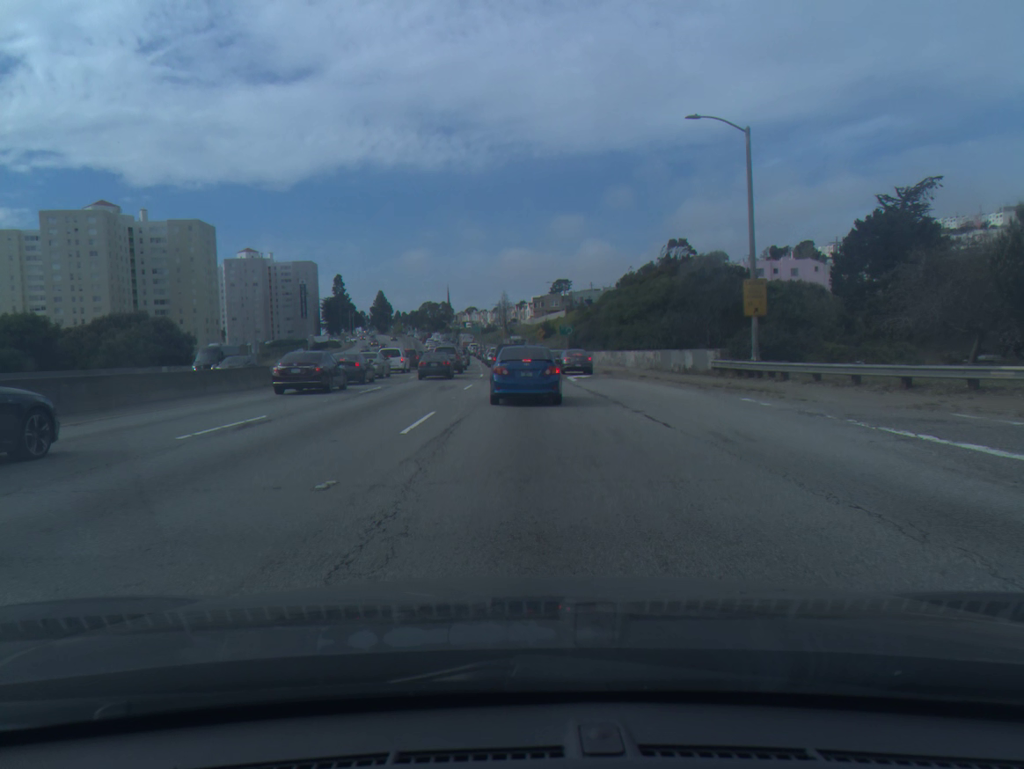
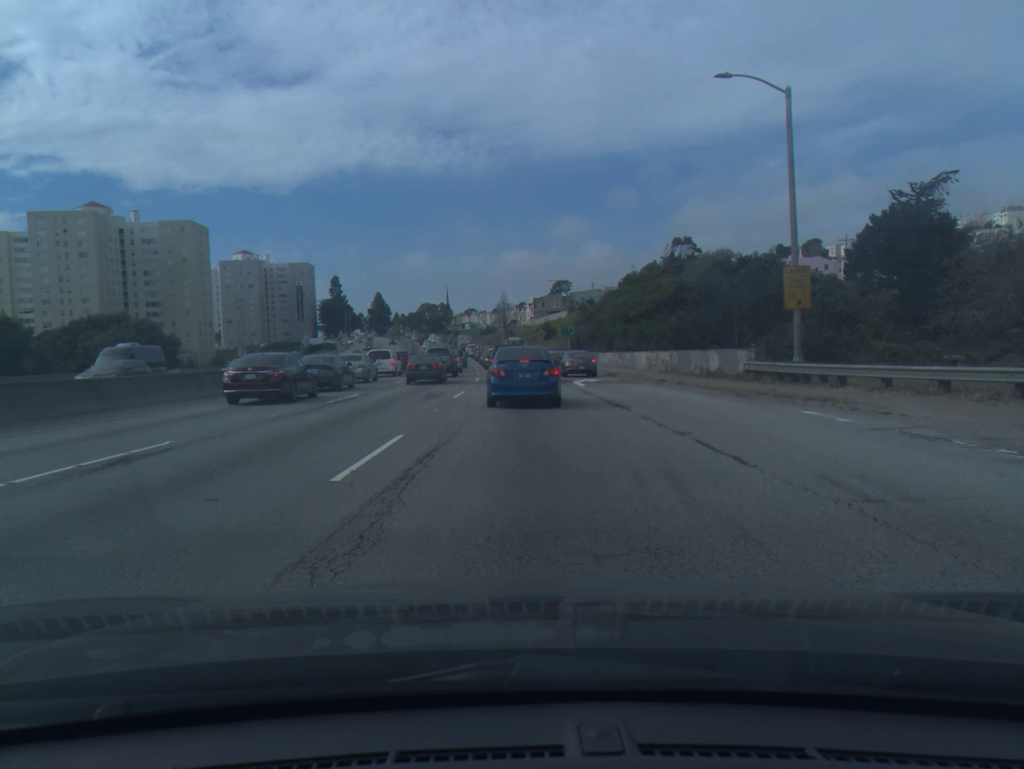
(0.0, +4.5) m; 0°
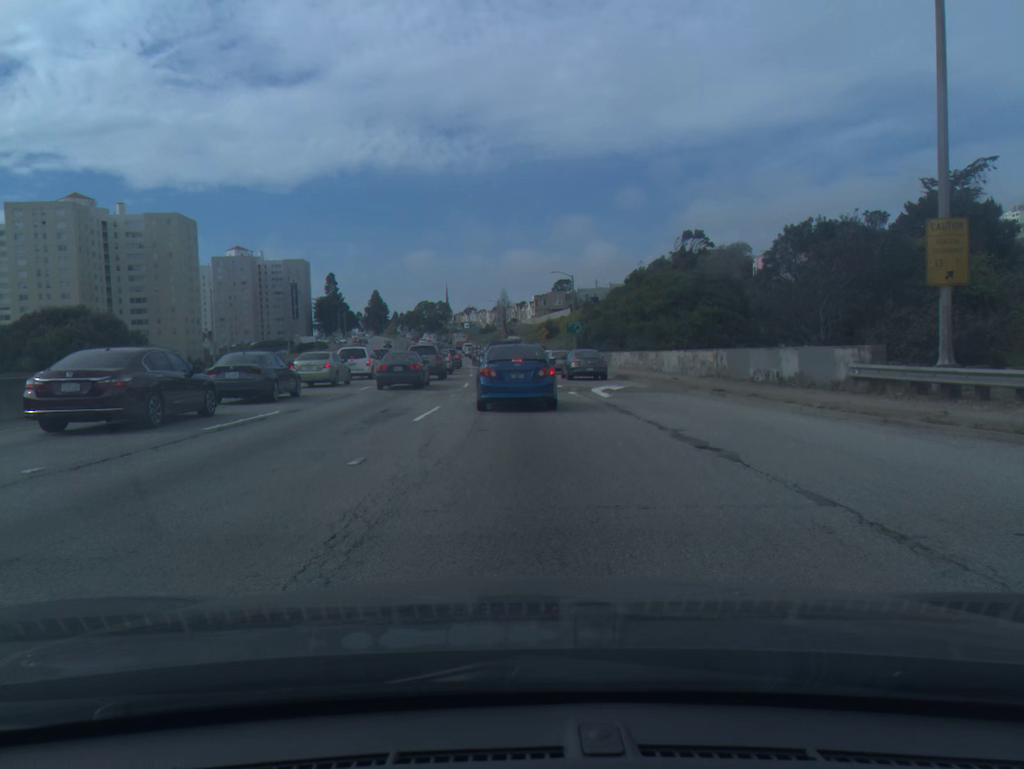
(0.0, +8.7) m; 0°
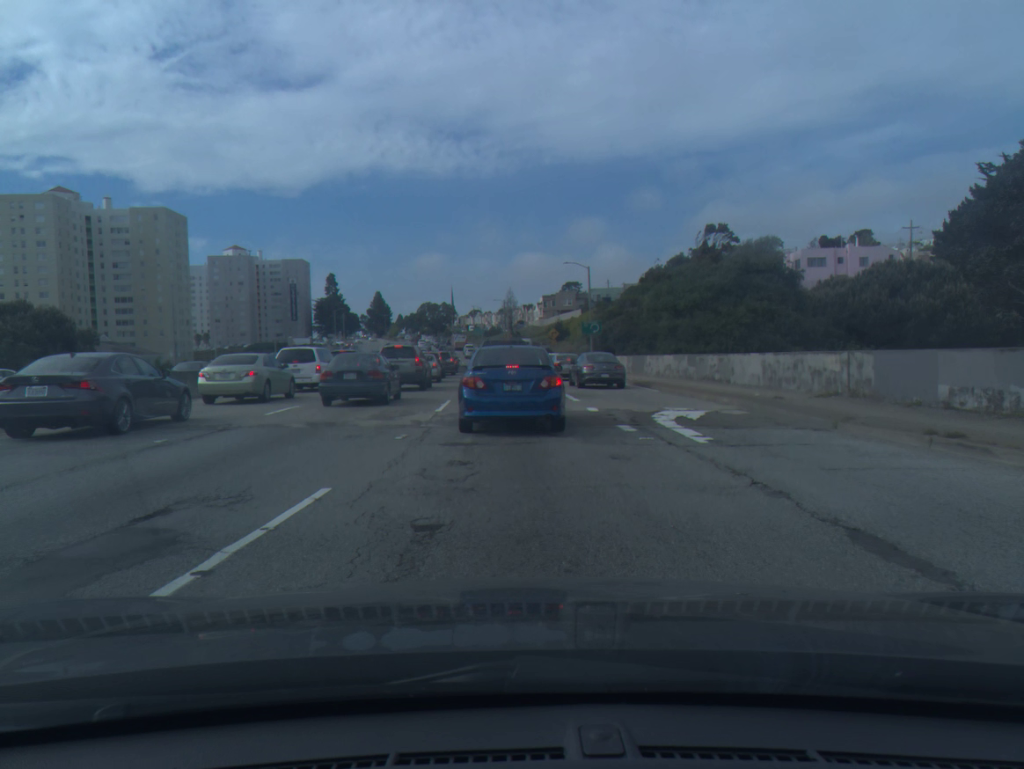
(-0.1, +11.4) m; -1°
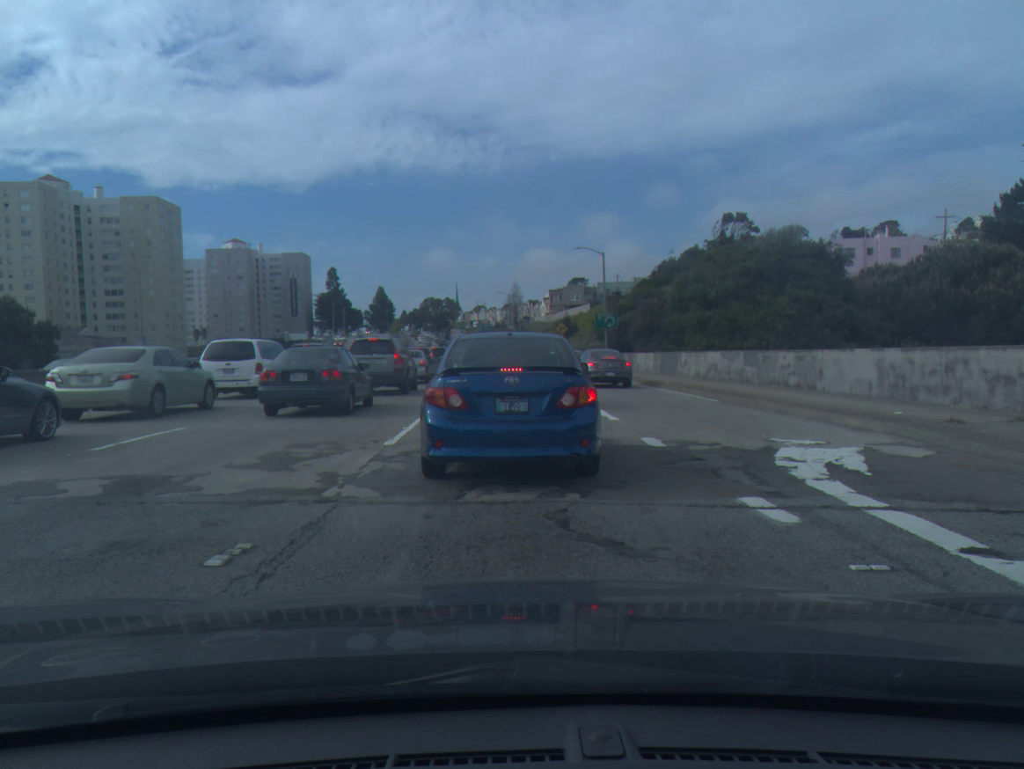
(0.0, +7.6) m; 0°
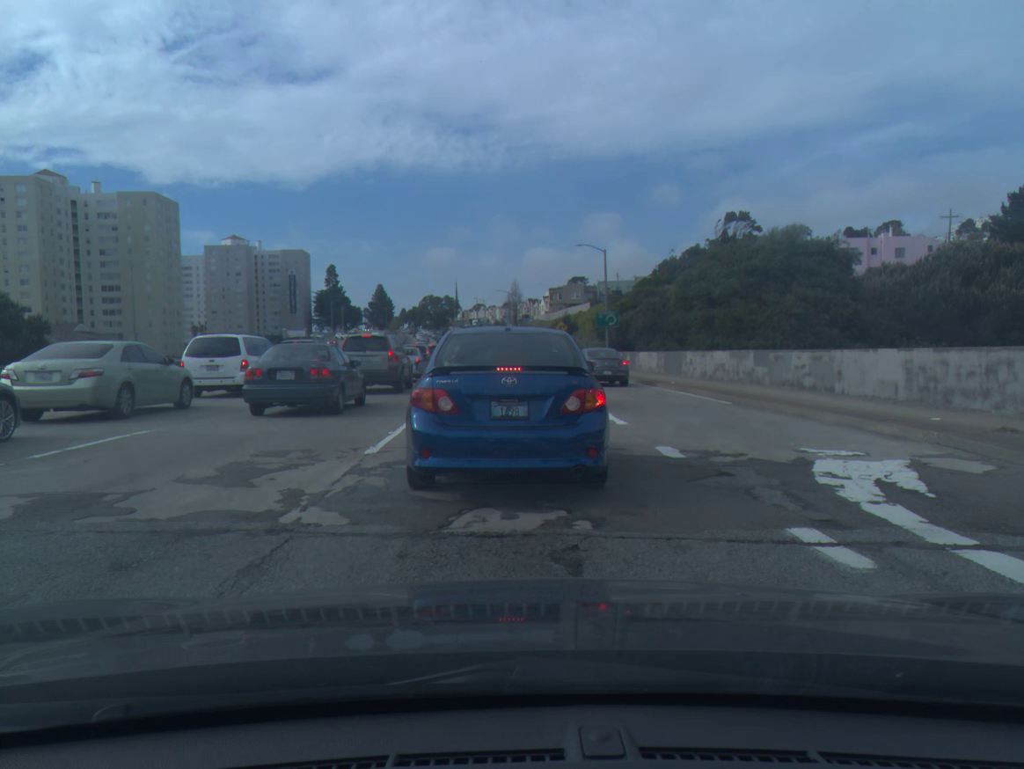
(0.0, +1.3) m; 0°
